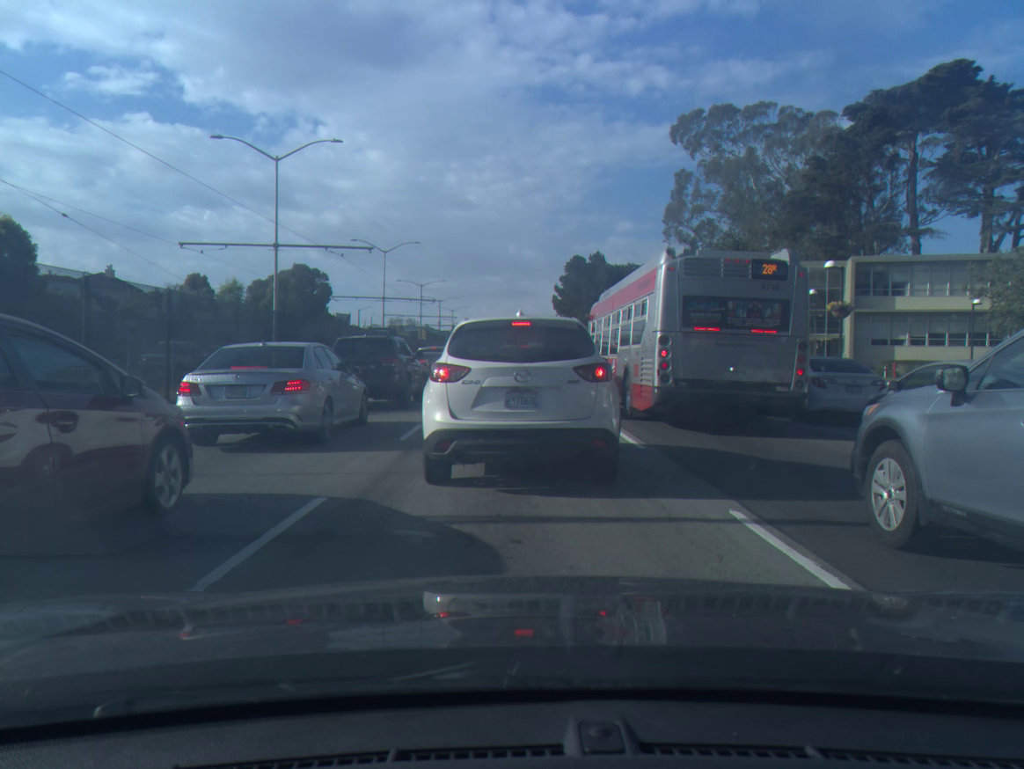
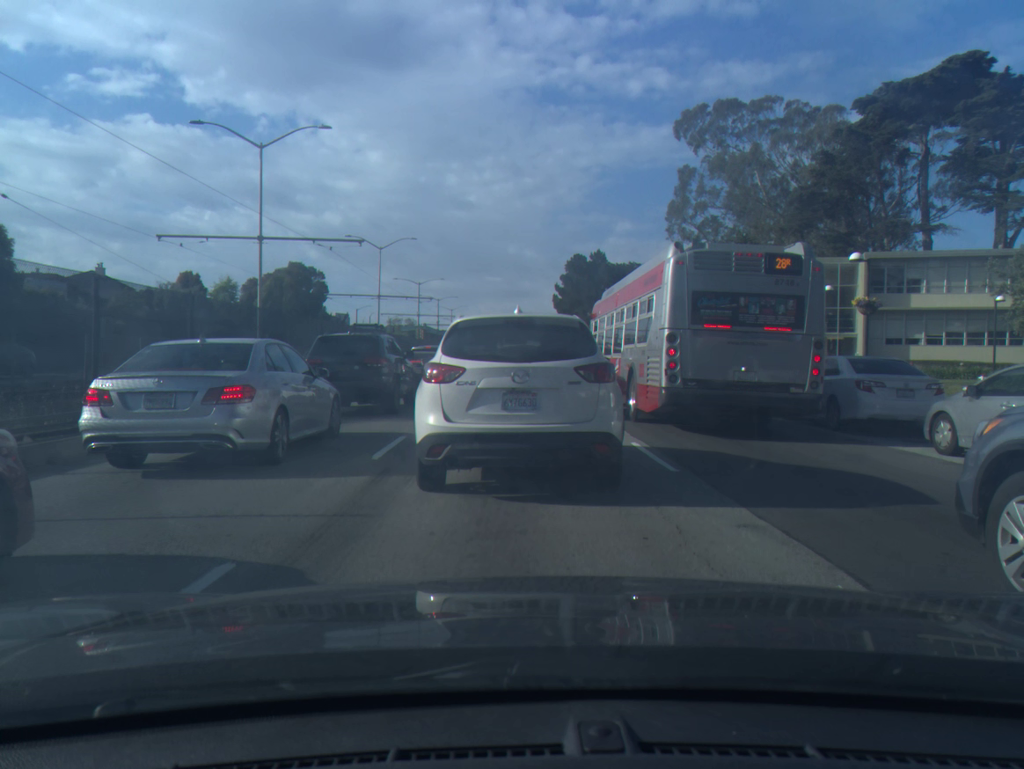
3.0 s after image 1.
(0.0, +2.2) m; 0°
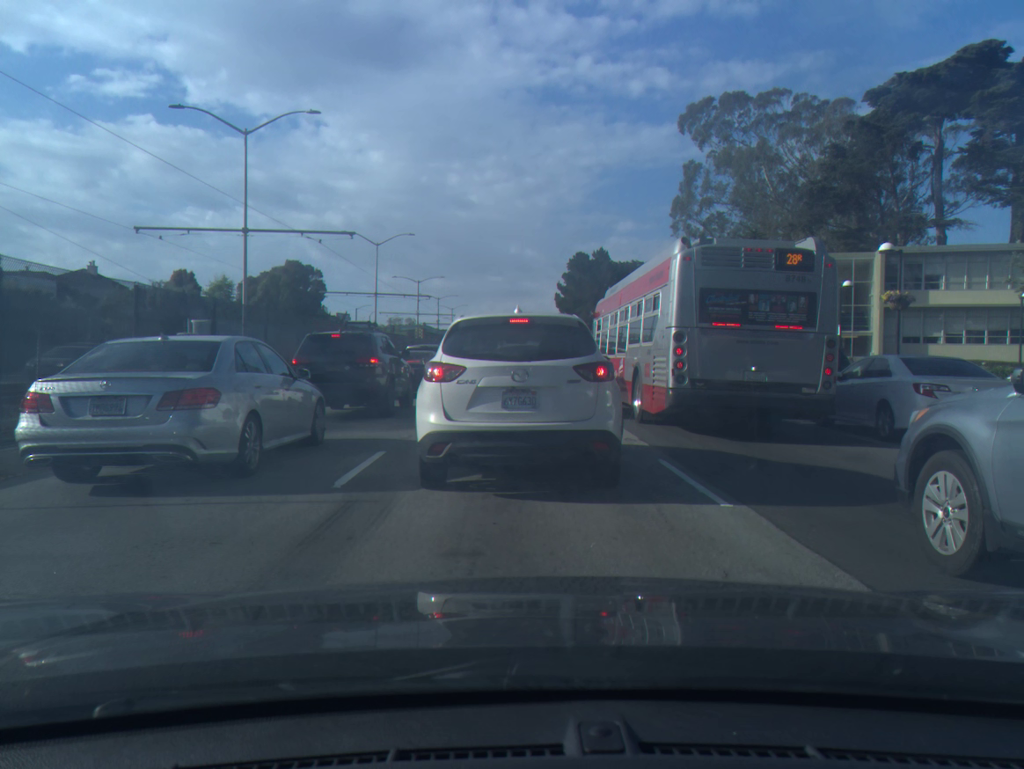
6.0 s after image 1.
(0.0, +2.0) m; 0°
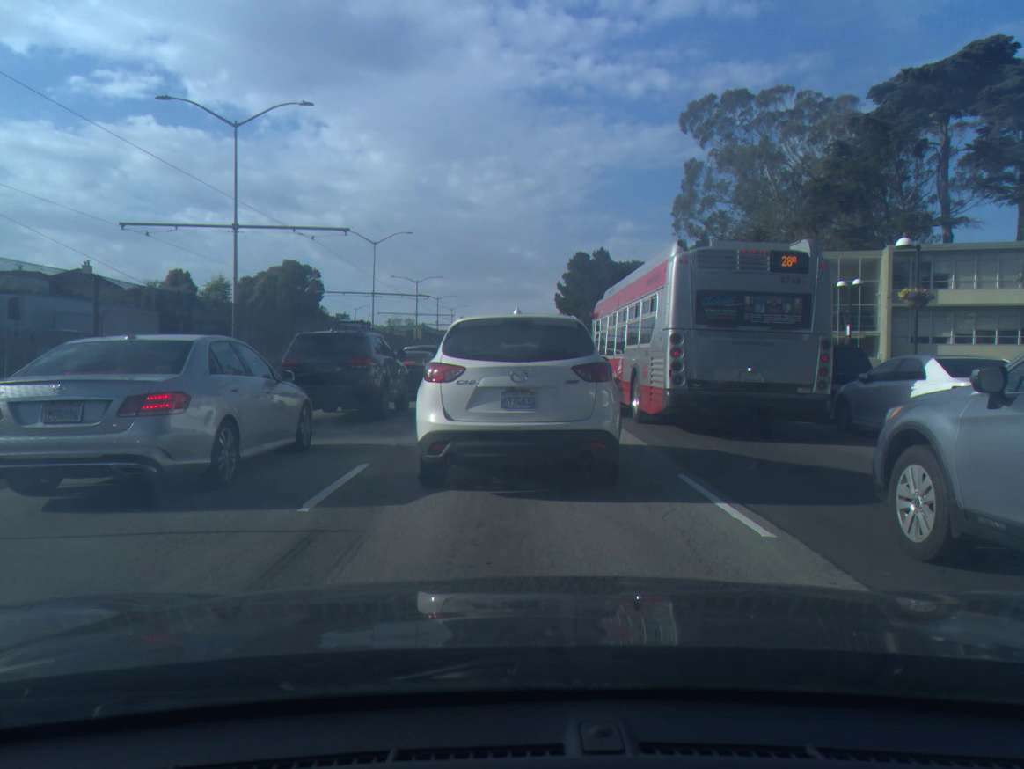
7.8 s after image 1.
(0.0, +1.1) m; 0°
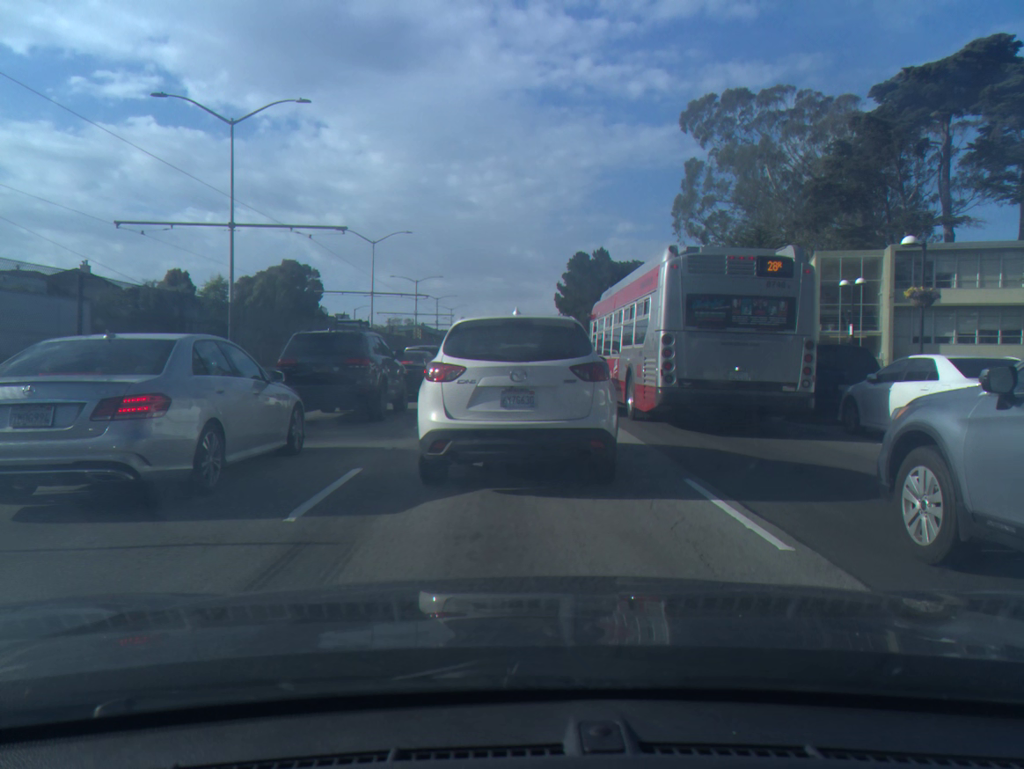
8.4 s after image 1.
(0.0, +0.4) m; 0°
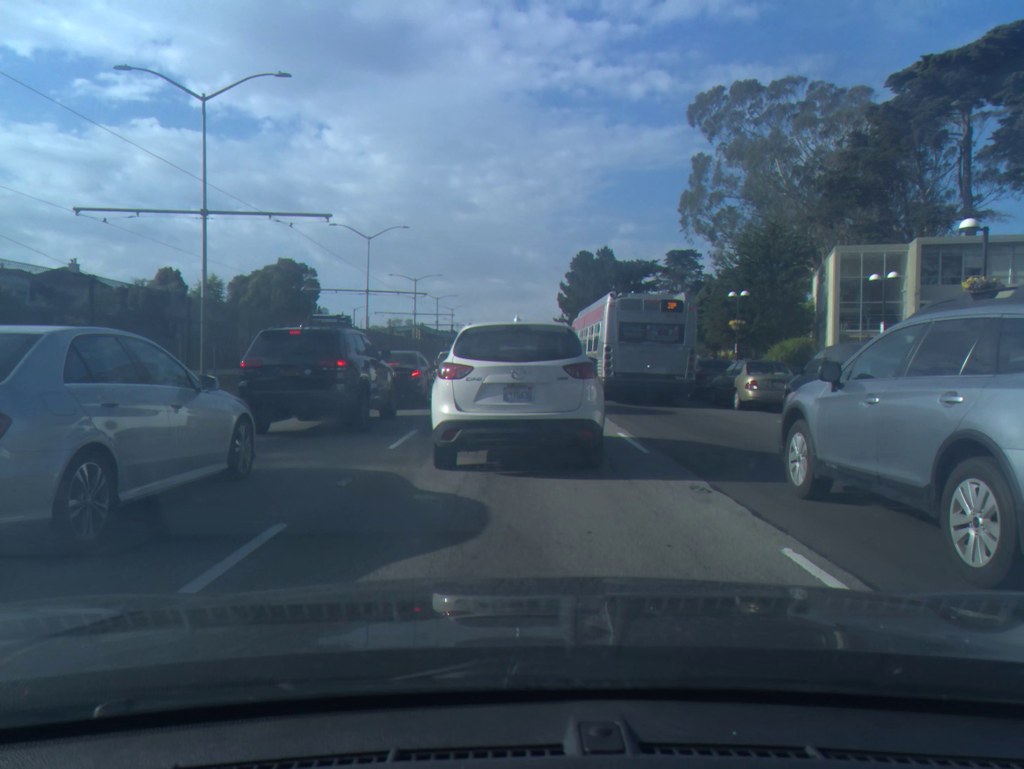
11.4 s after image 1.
(-0.1, +2.9) m; 0°
